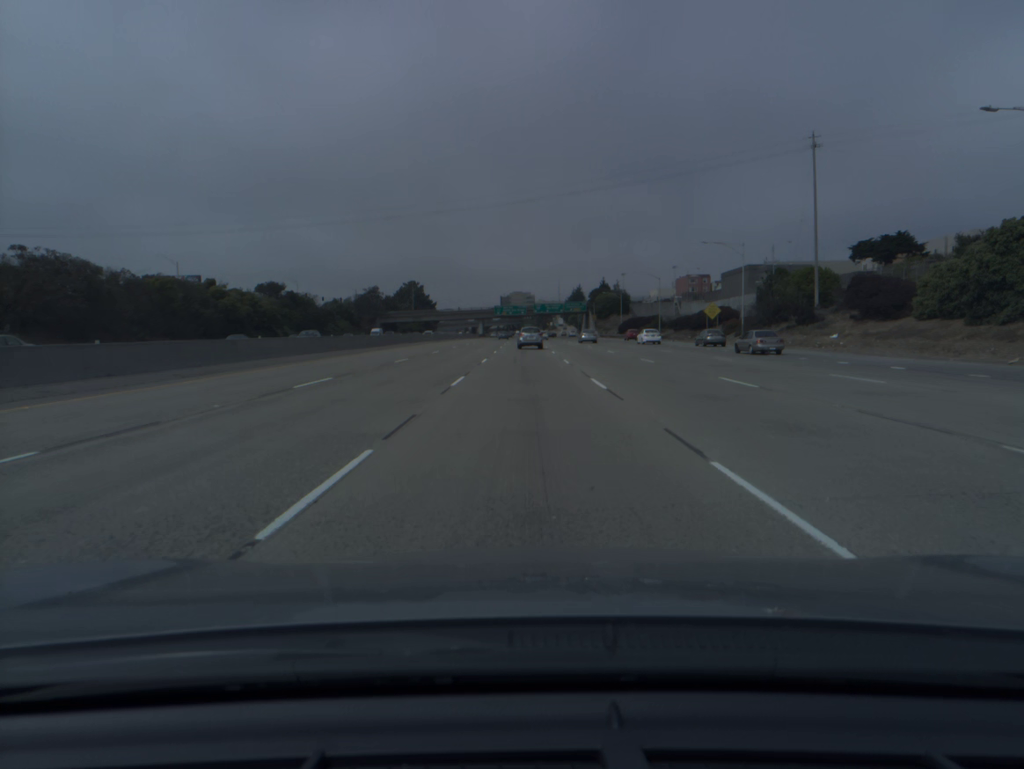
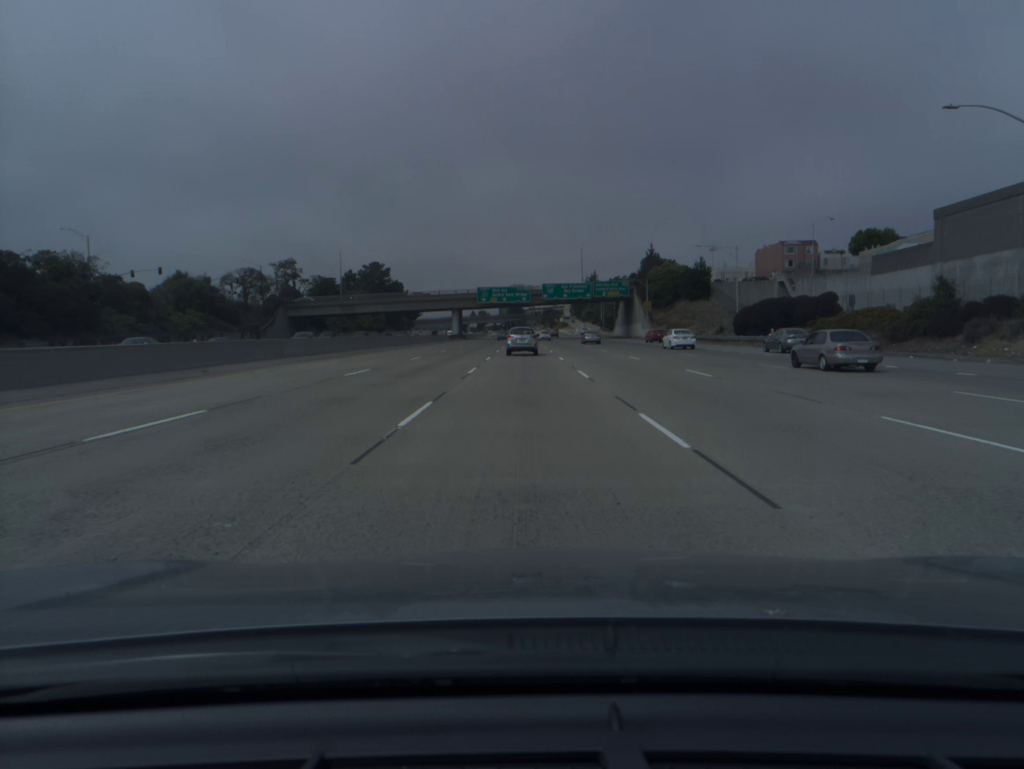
(-0.1, +94.8) m; 0°
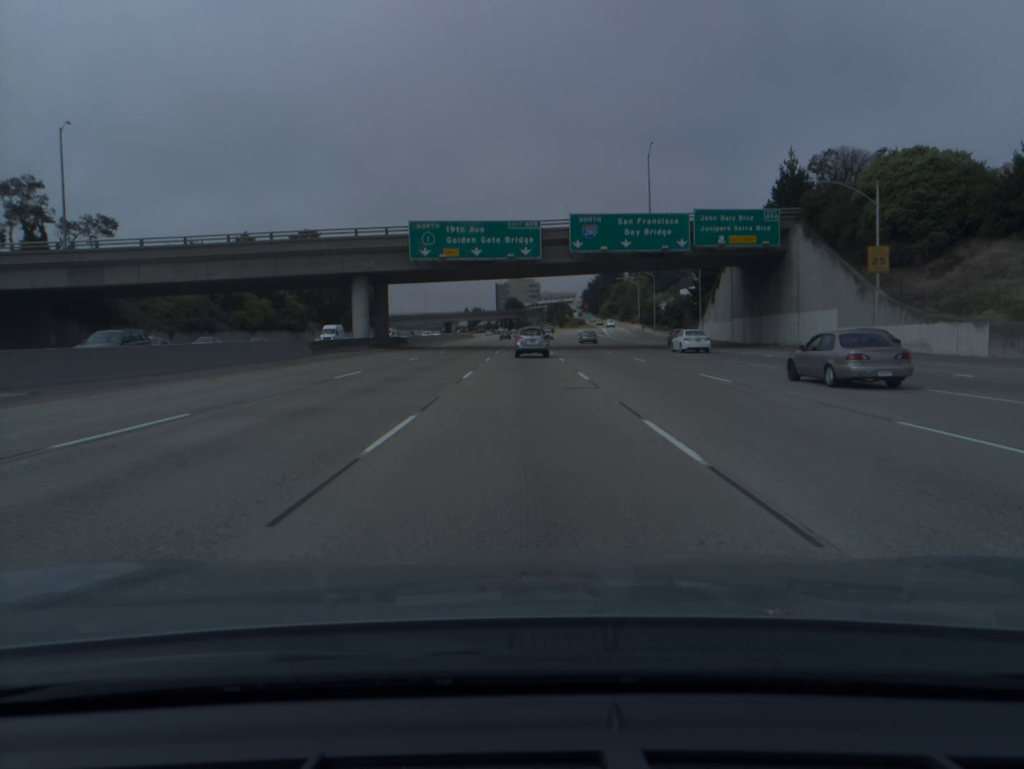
(0.0, +86.5) m; 0°
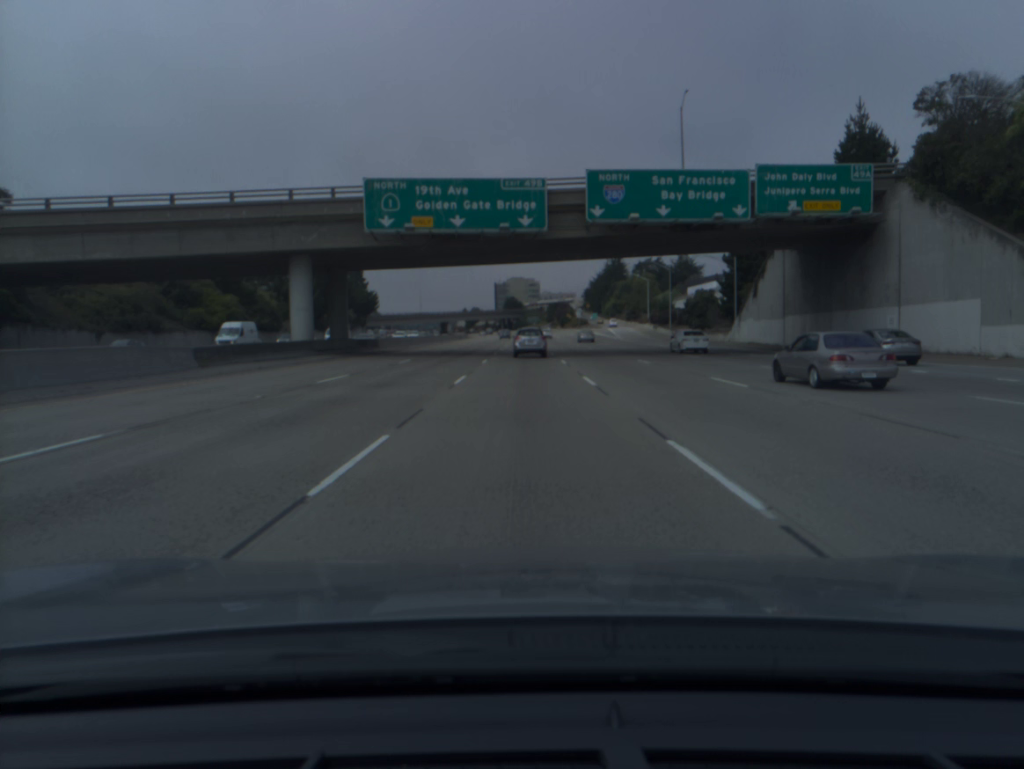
(0.0, +16.7) m; 0°
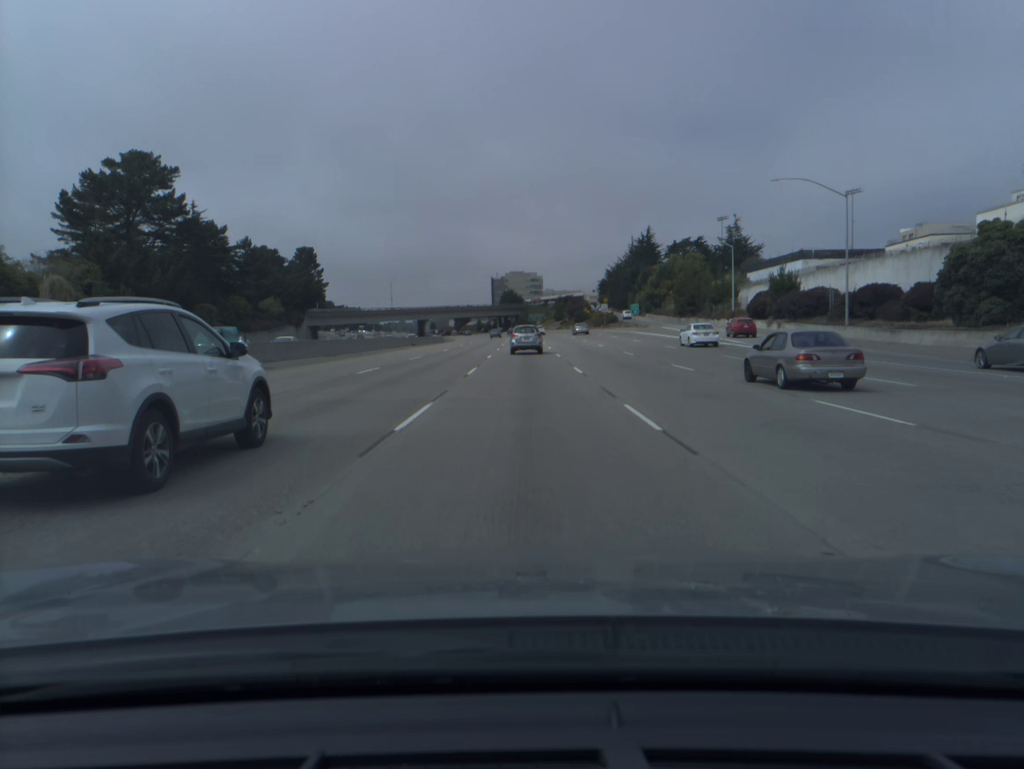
(0.0, +66.2) m; 0°
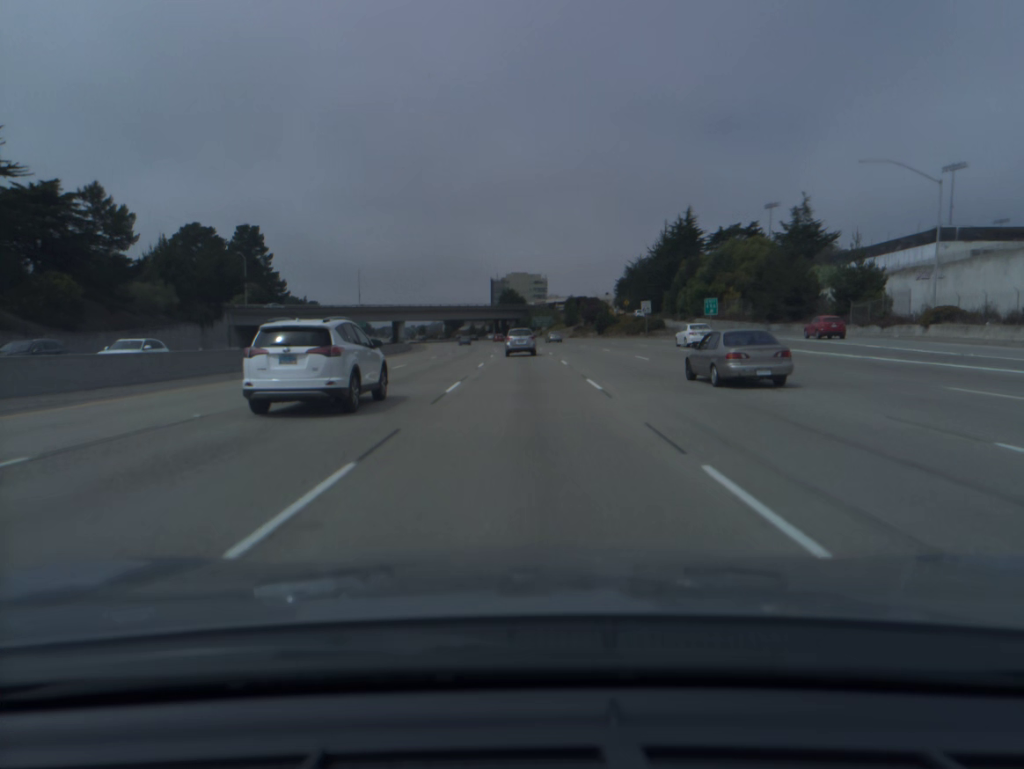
(0.0, +49.4) m; 0°
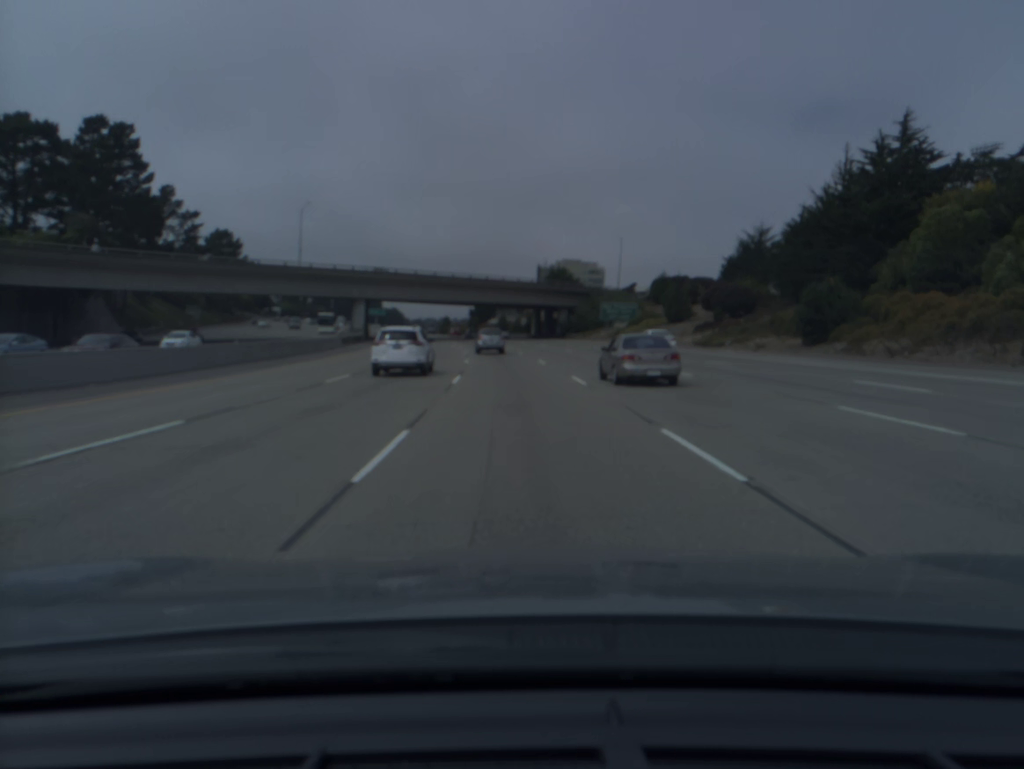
(-1.5, +82.5) m; -3°
